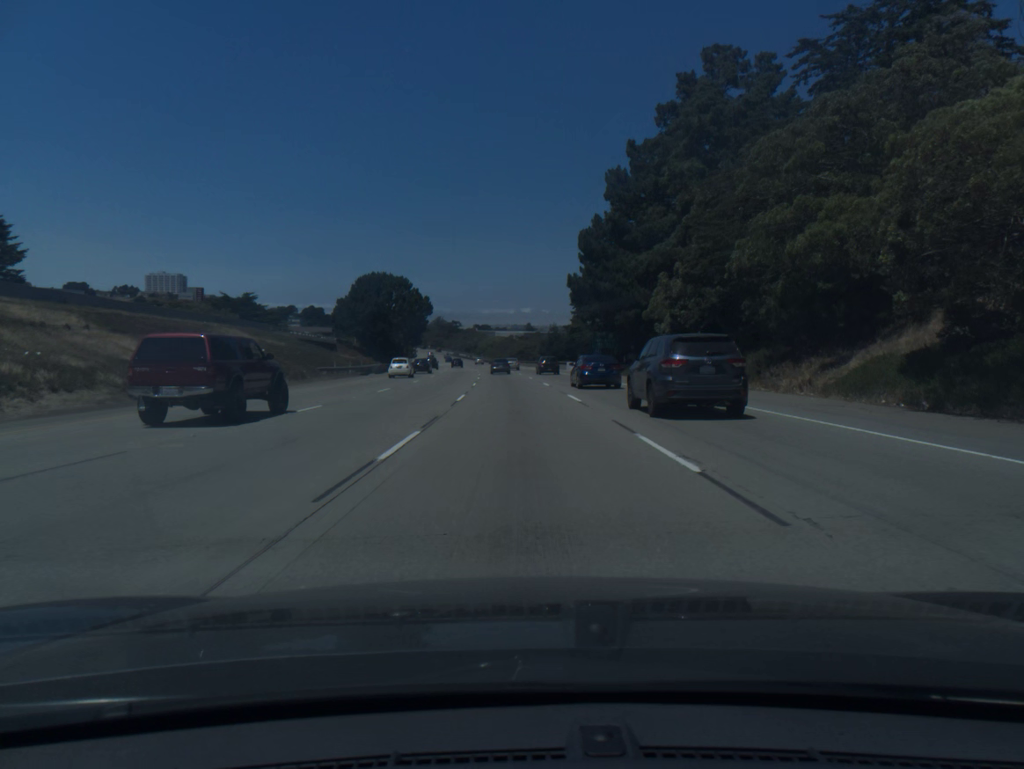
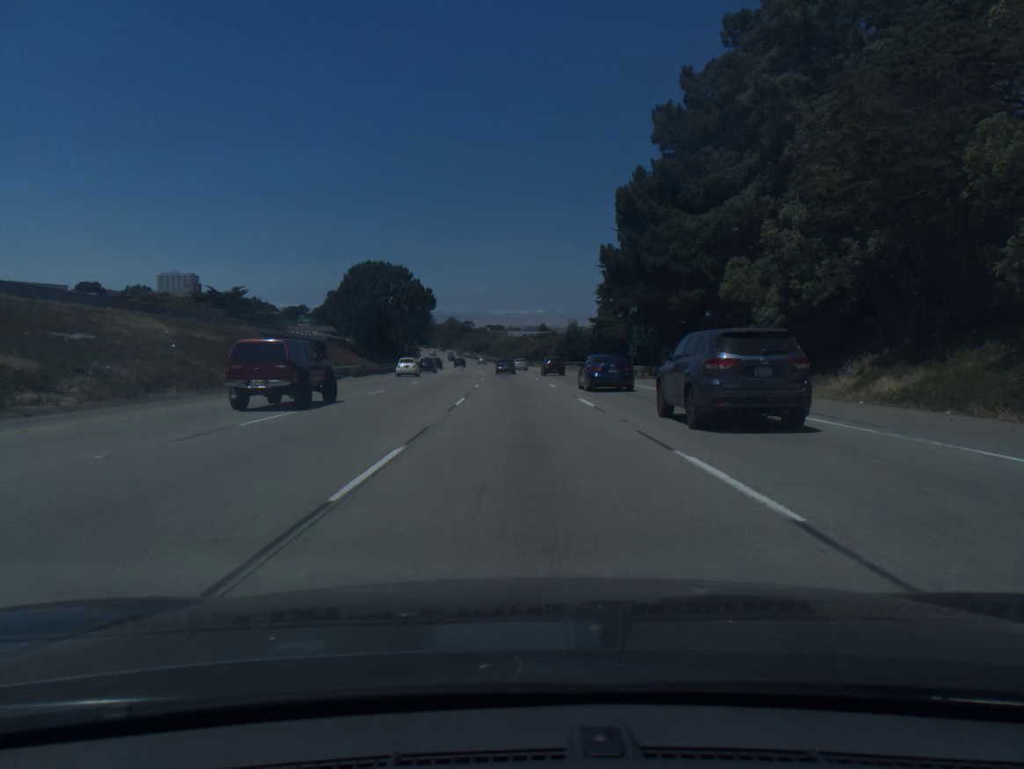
(-0.2, +17.2) m; -1°
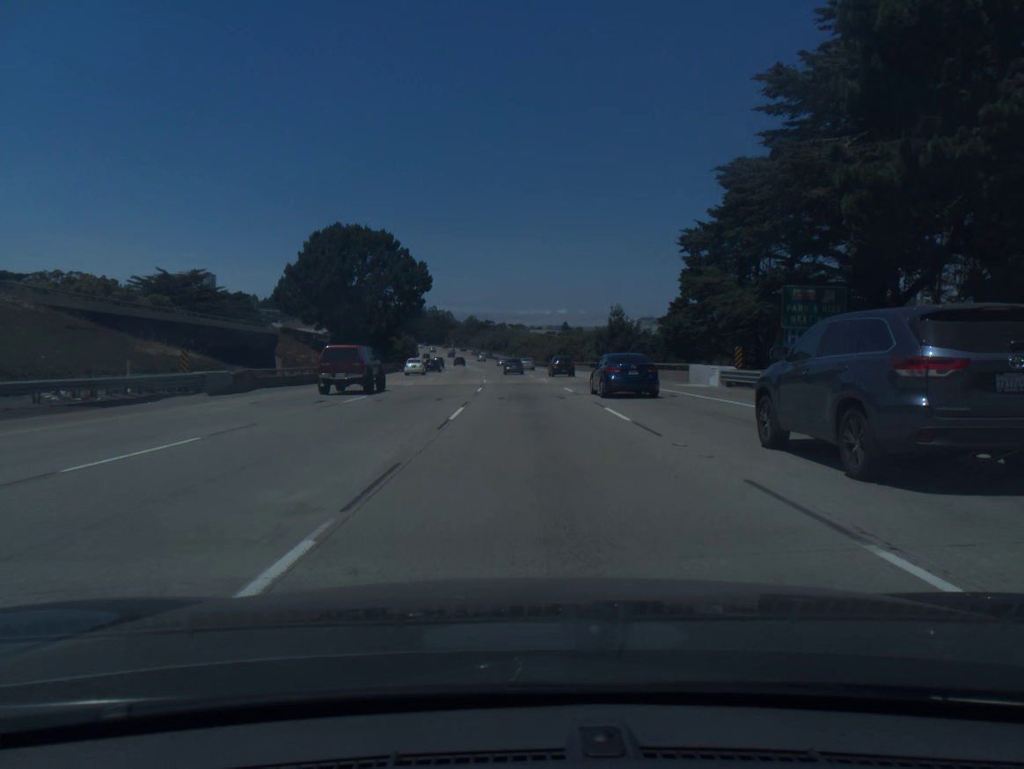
(-0.4, +34.6) m; -1°
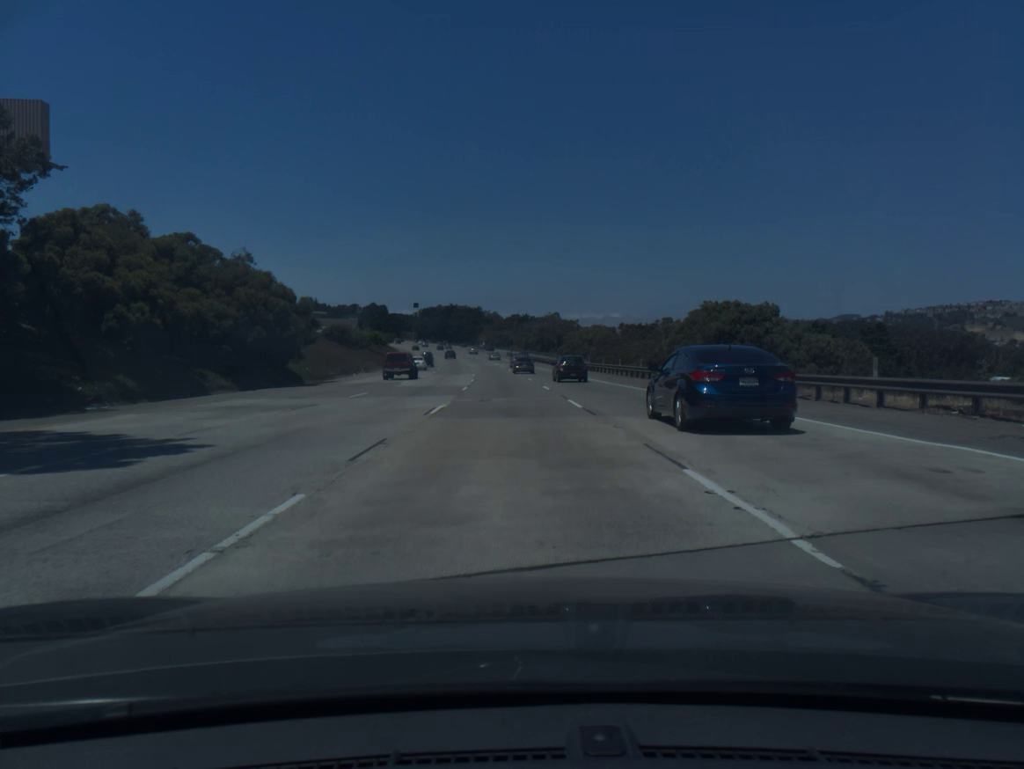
(-2.0, +87.0) m; -3°
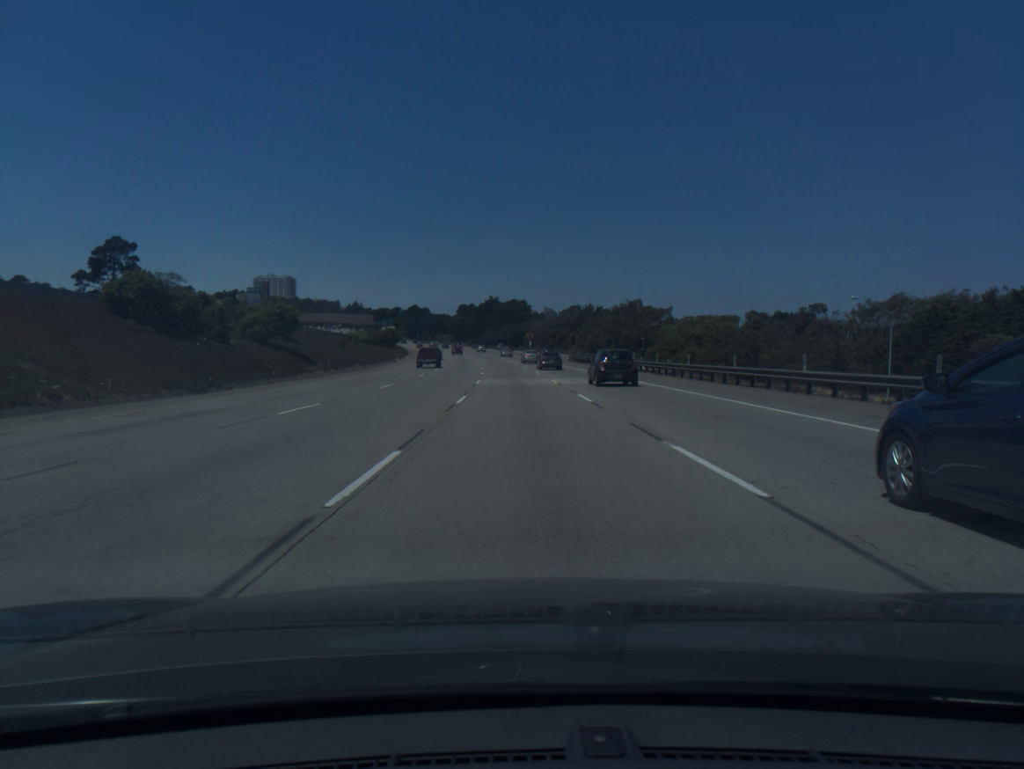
(-2.5, +70.1) m; -4°
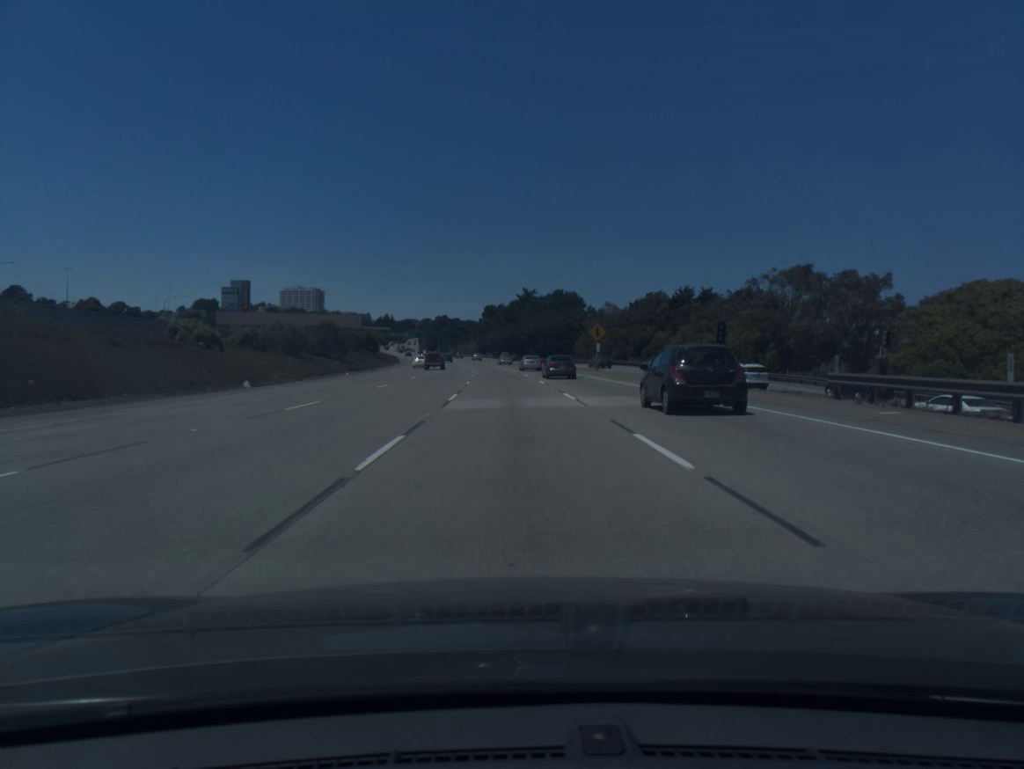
(-1.6, +71.0) m; -3°
